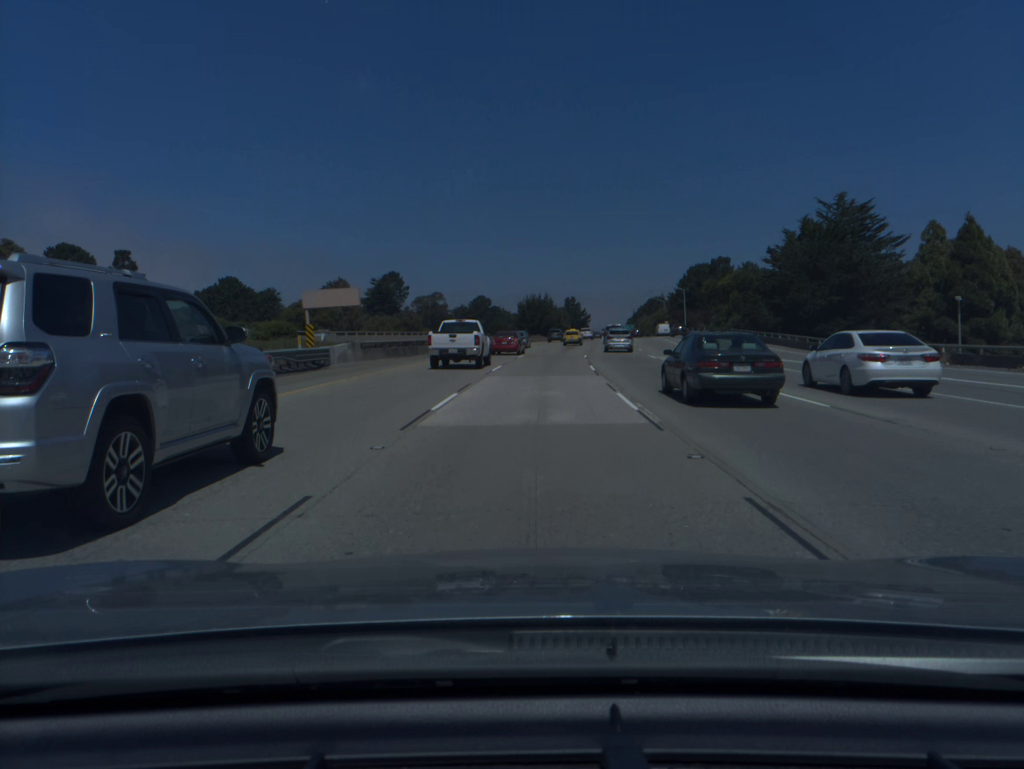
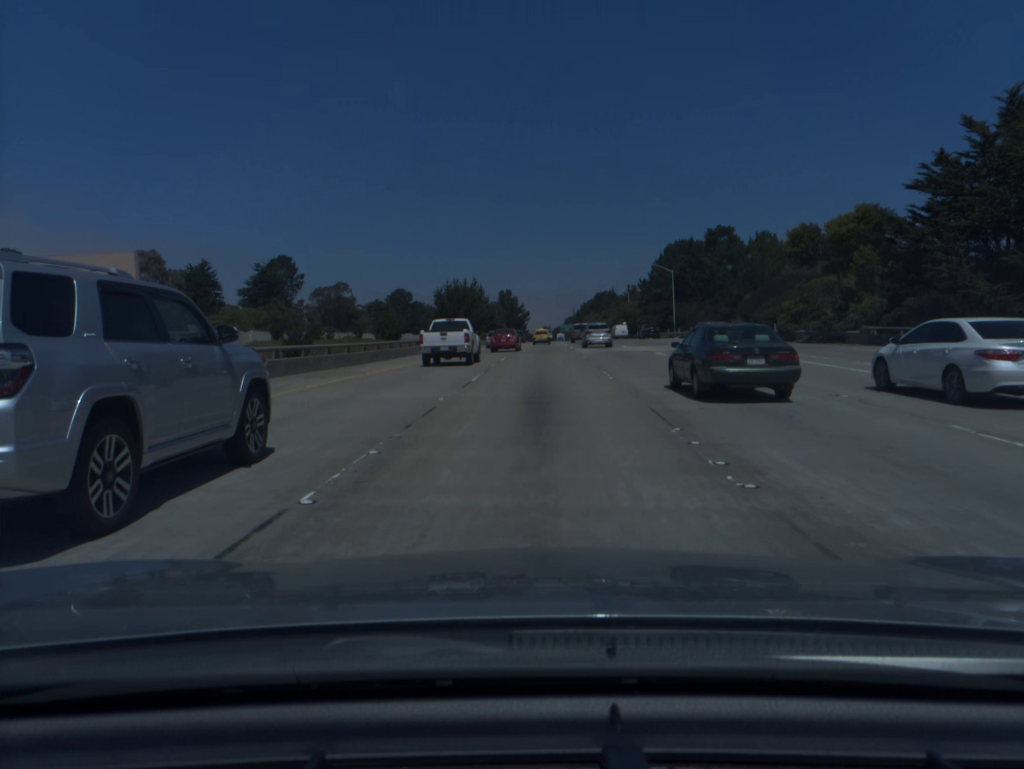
(+2.2, +51.4) m; +5°
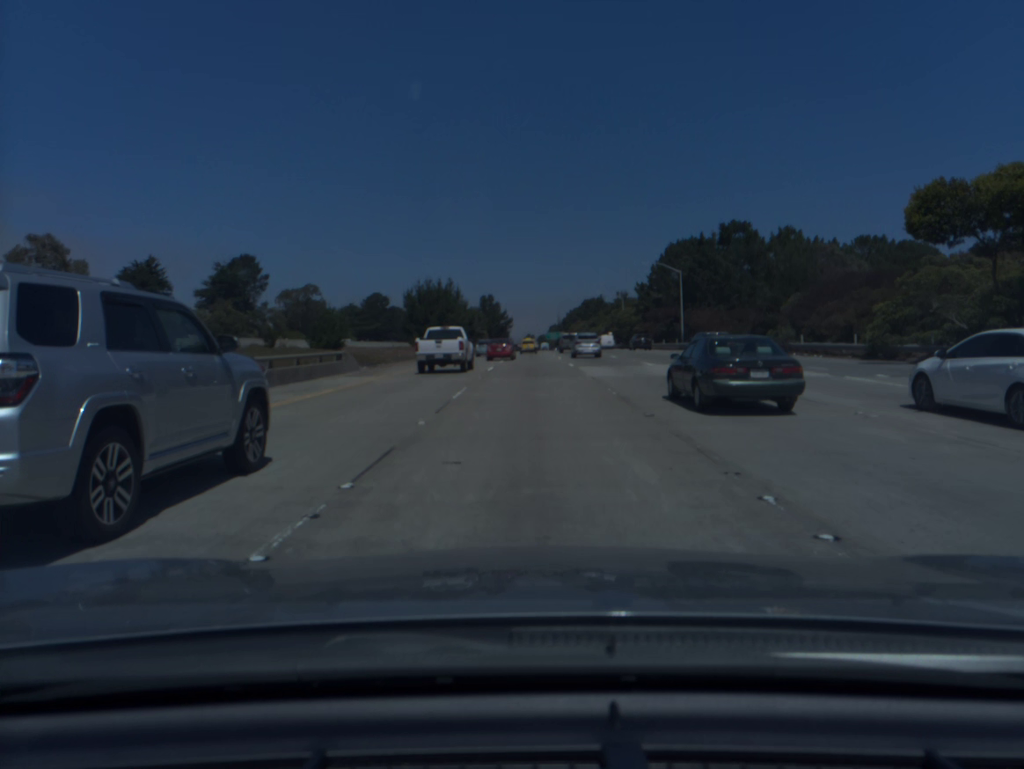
(+0.2, +17.2) m; +1°
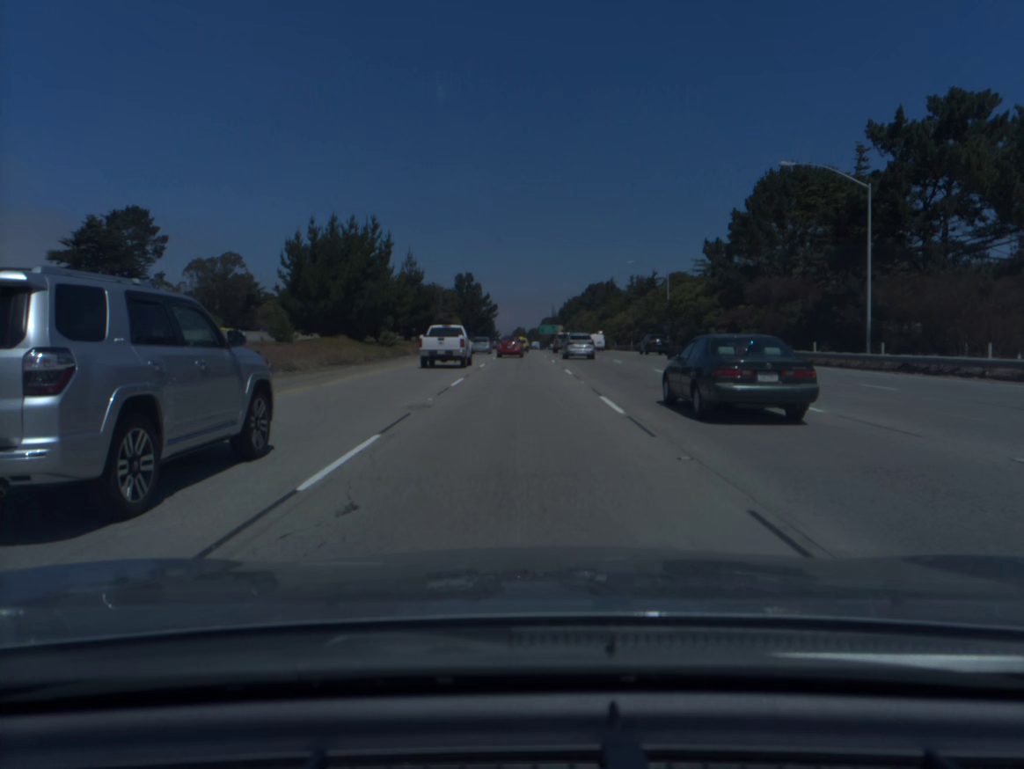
(+0.7, +52.0) m; +1°
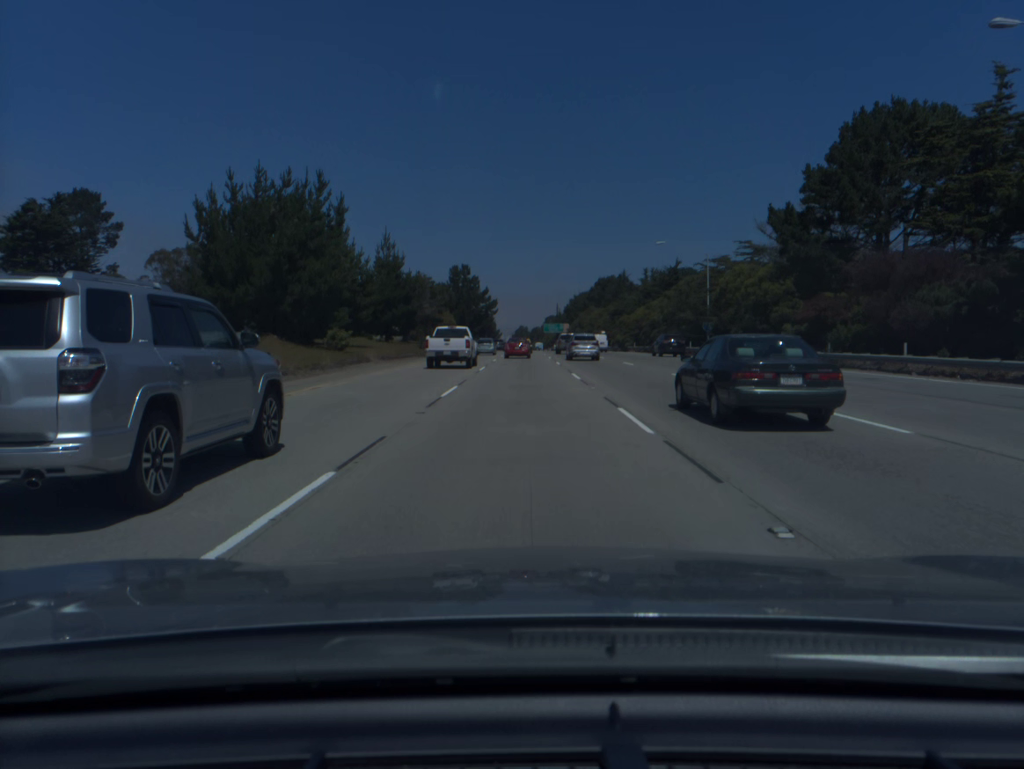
(0.0, +17.4) m; 0°
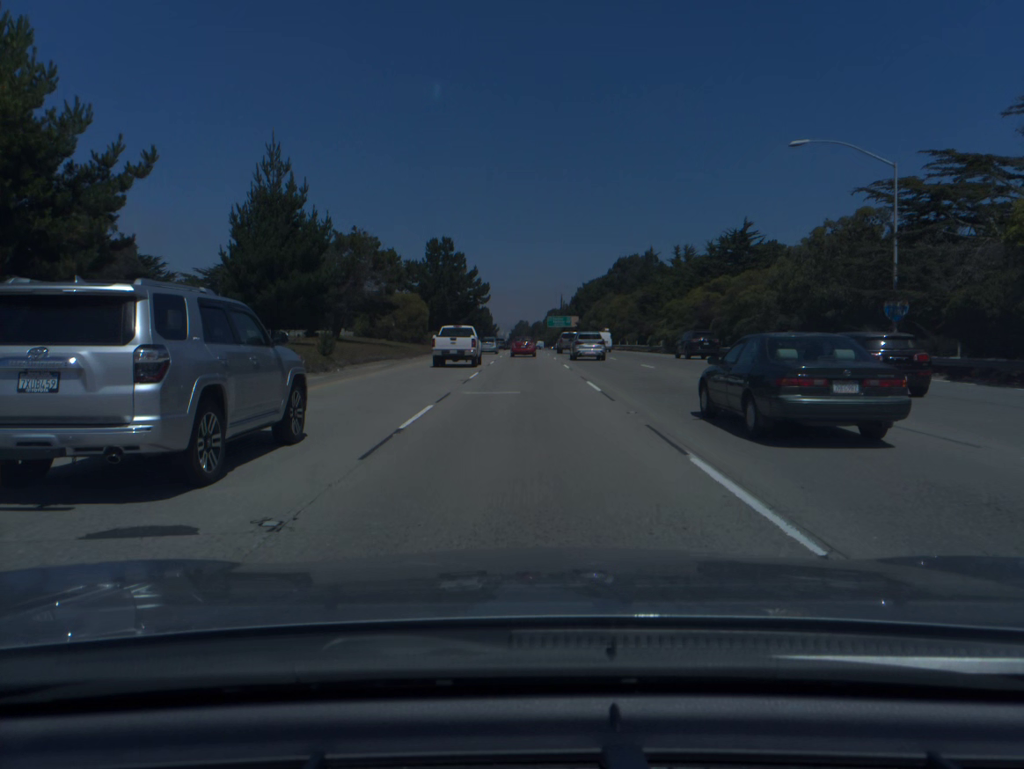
(0.0, +35.3) m; 0°
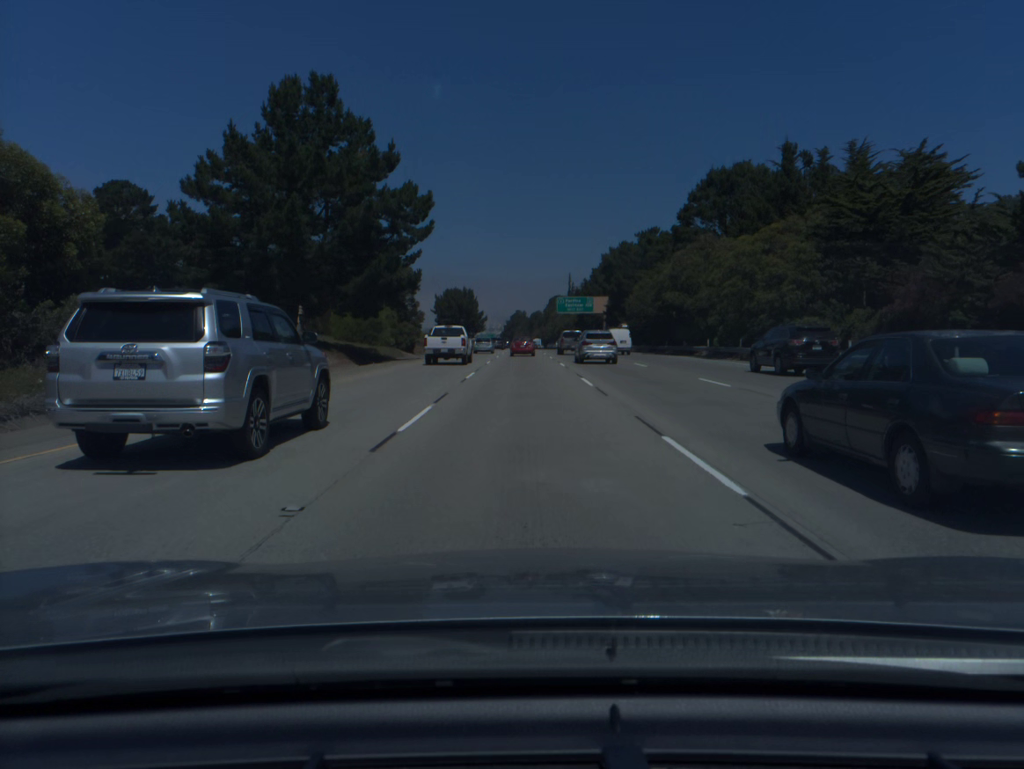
(+0.2, +71.3) m; 0°
